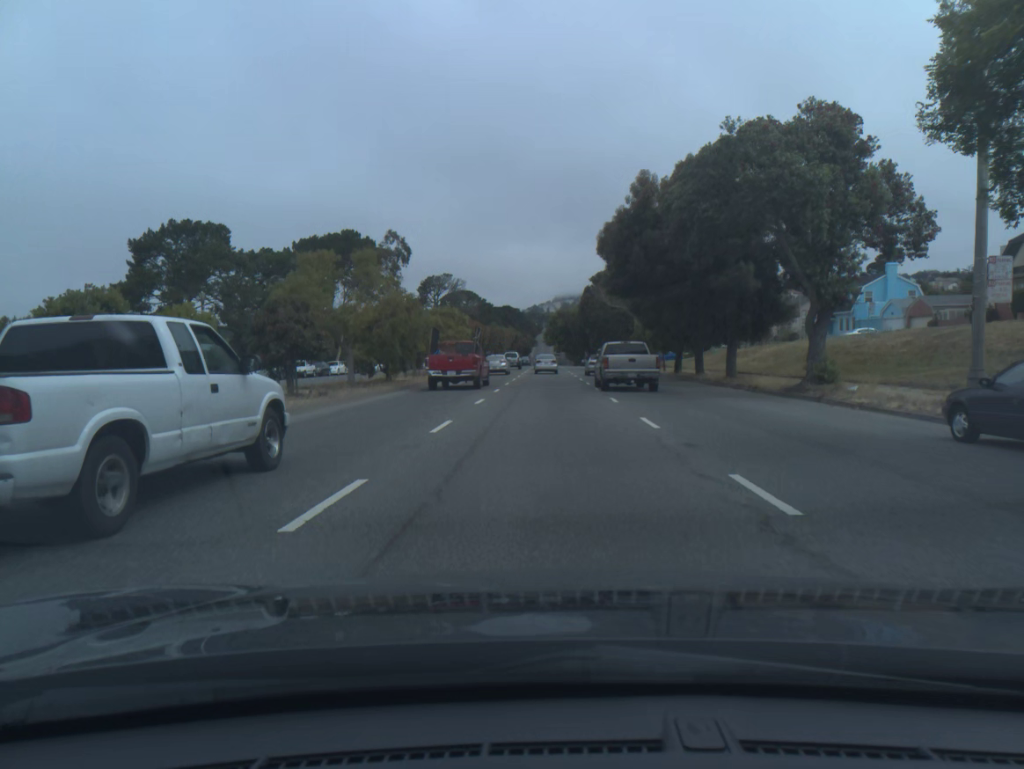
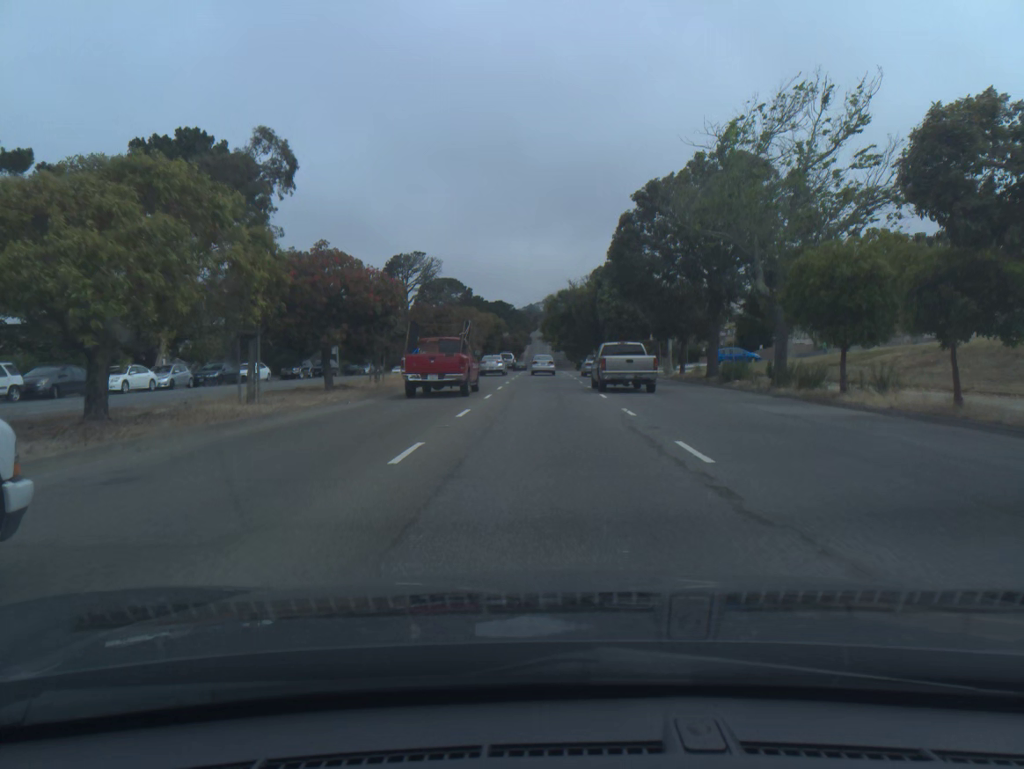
(+0.1, +40.2) m; 0°
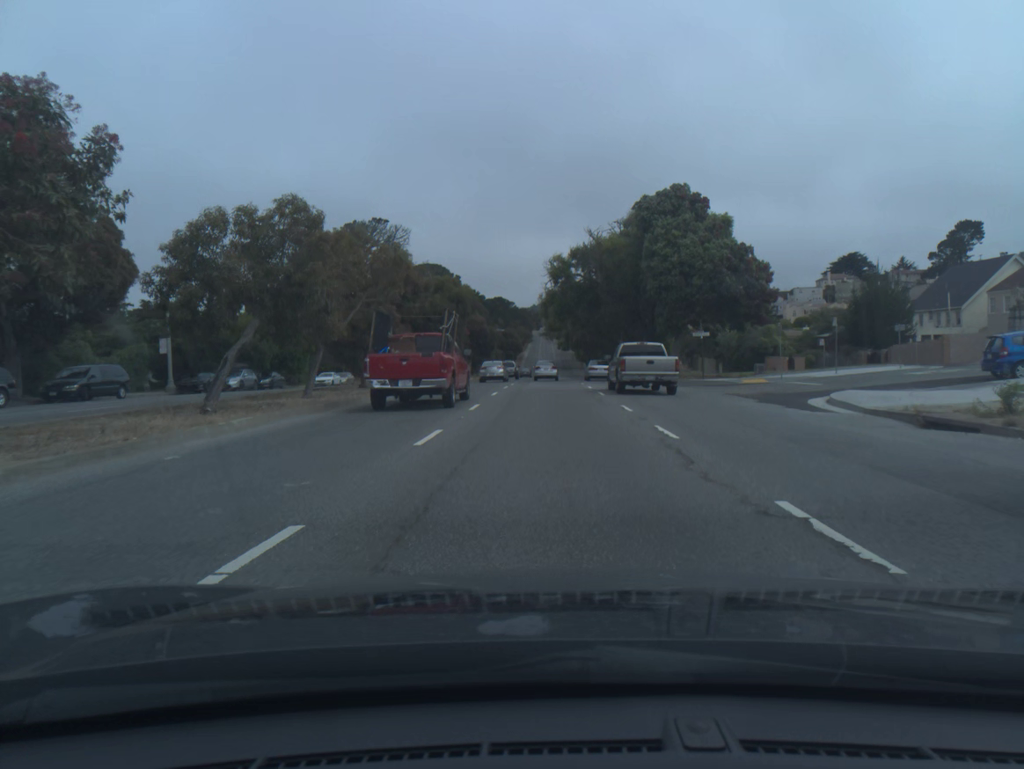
(0.0, +41.8) m; 0°
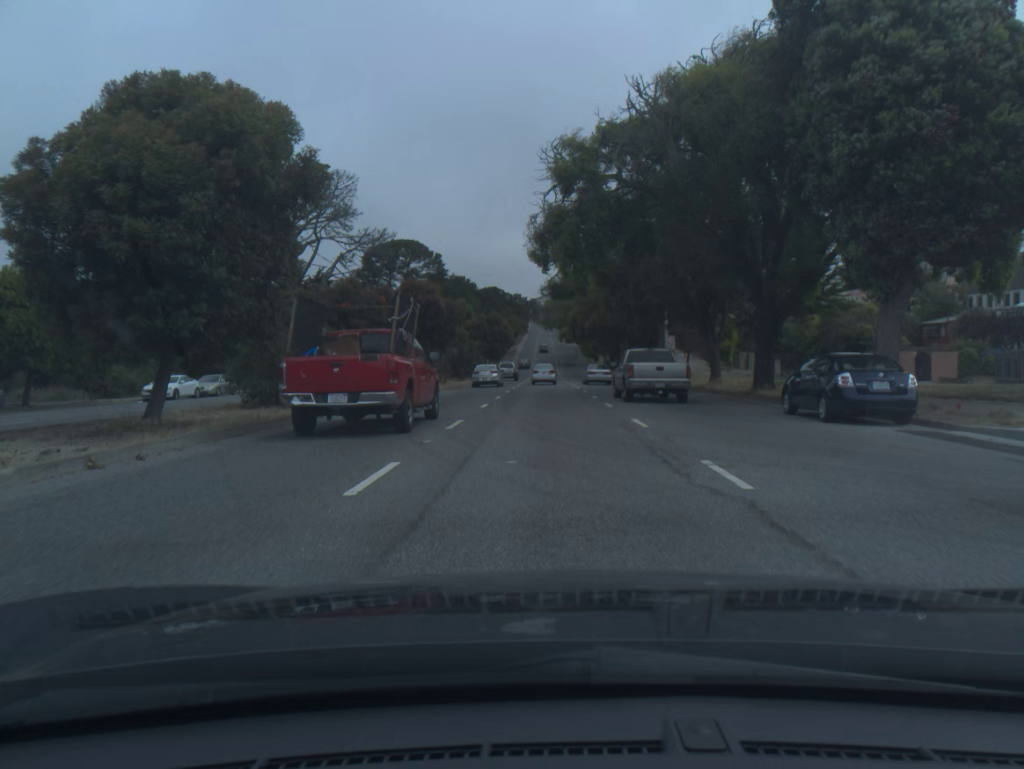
(0.0, +32.8) m; 0°
